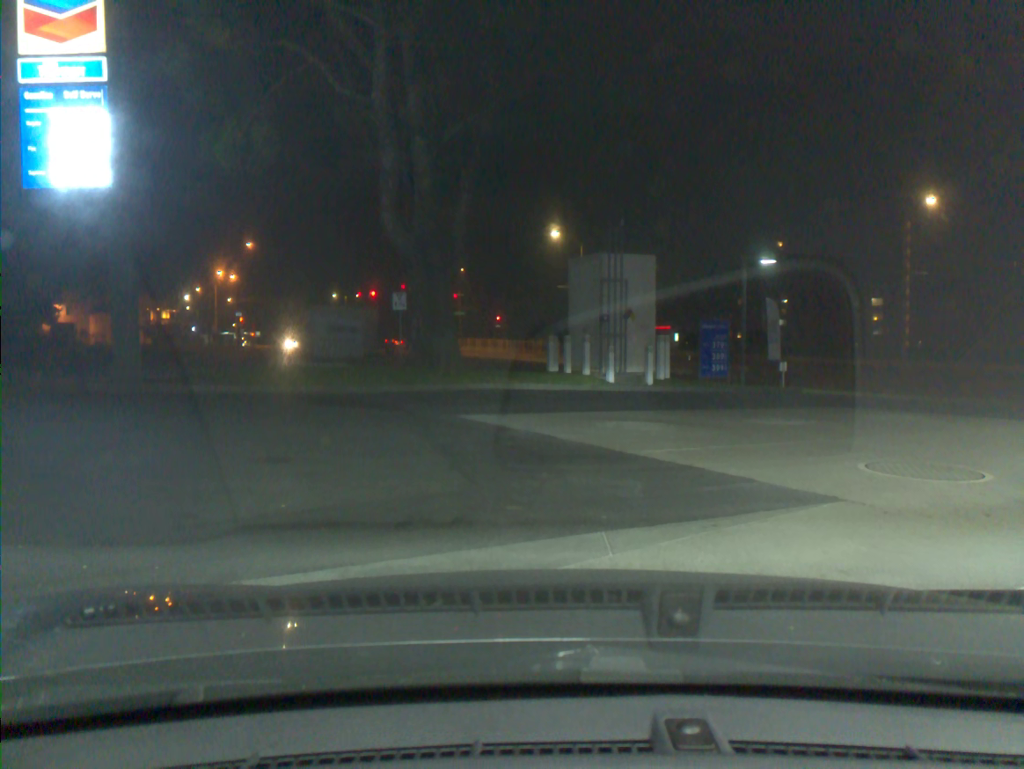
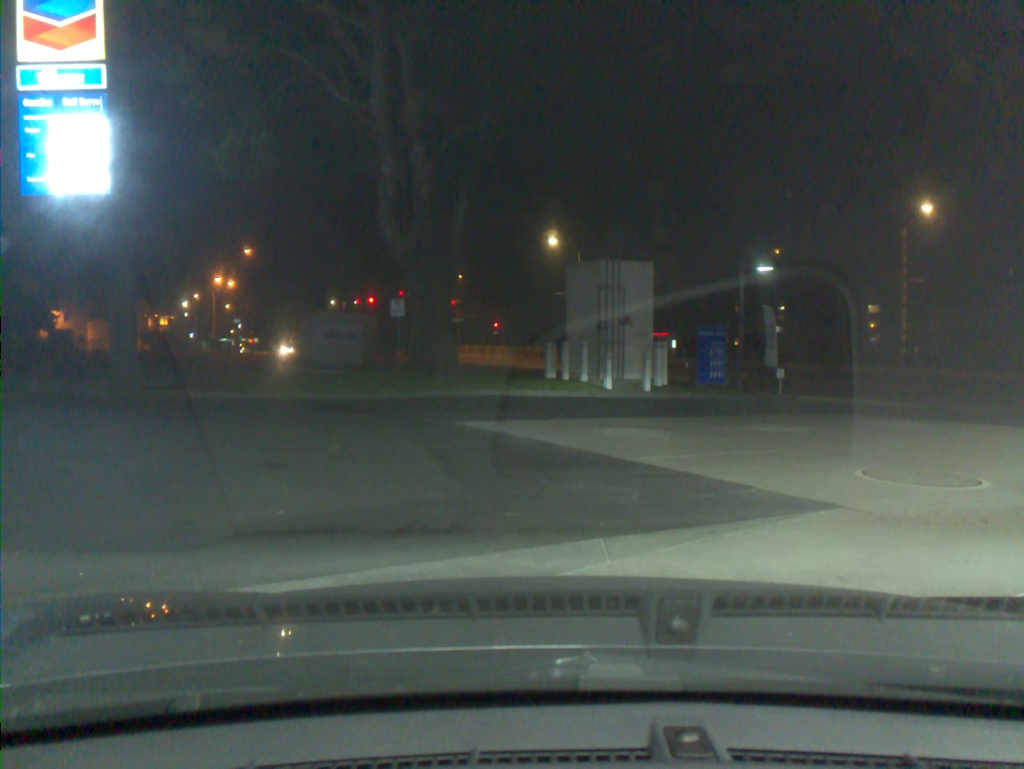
(-0.1, +0.1) m; +1°
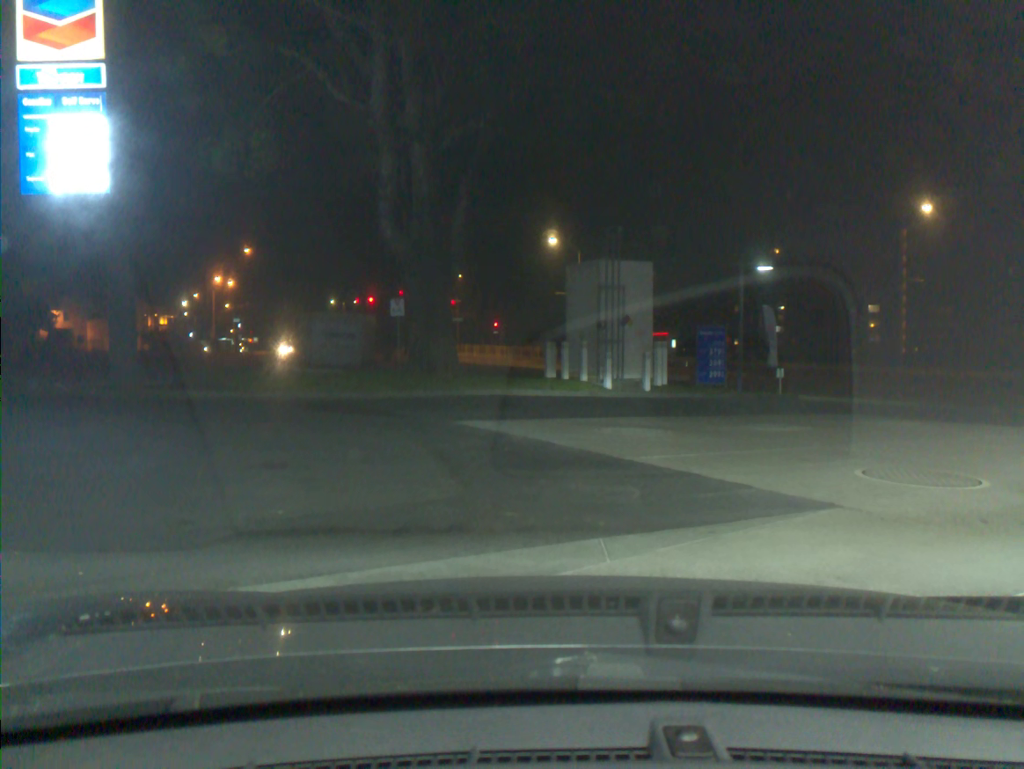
(-0.1, 0.0) m; +1°
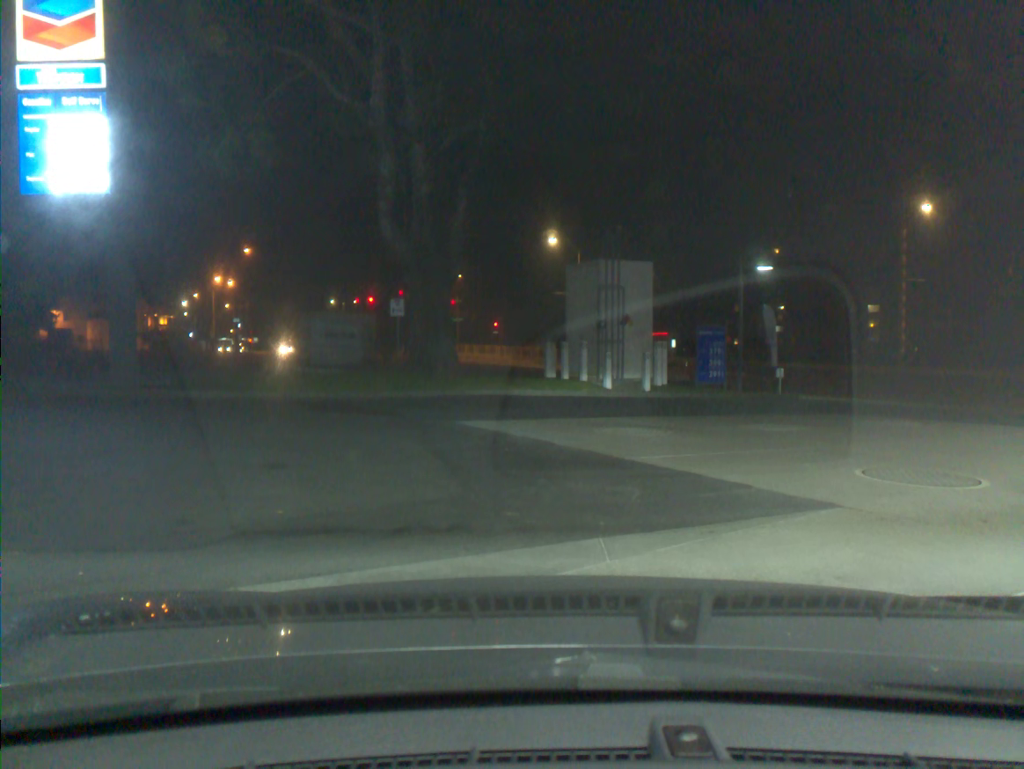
(-0.1, +0.1) m; +1°
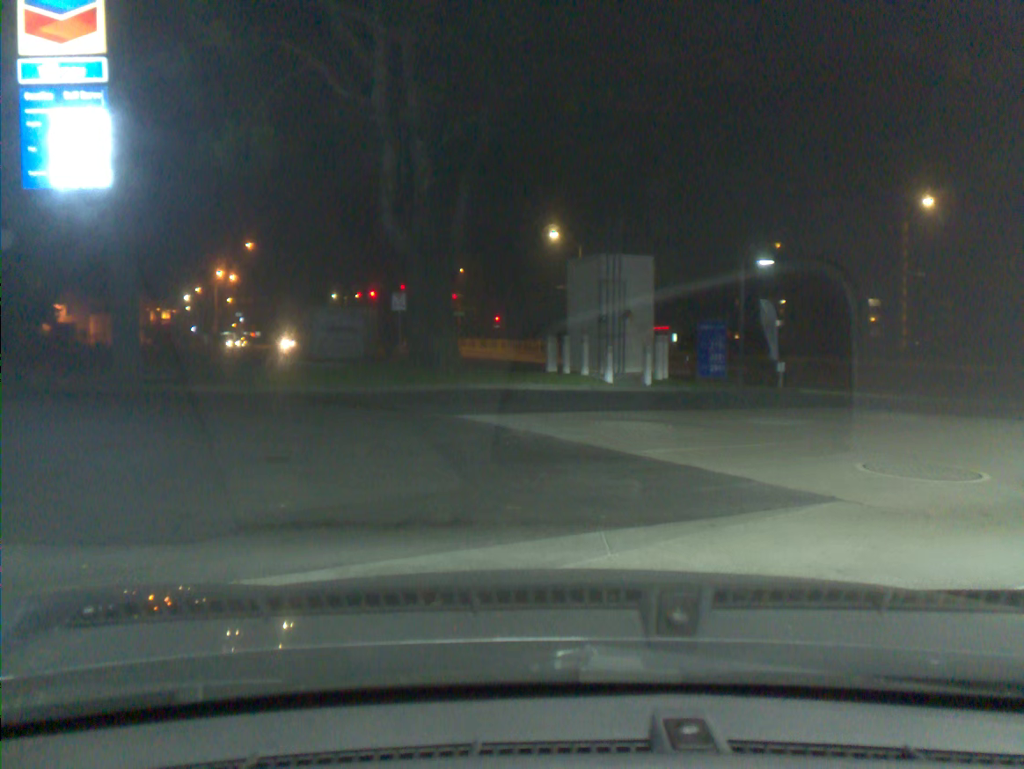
(0.0, 0.0) m; 0°
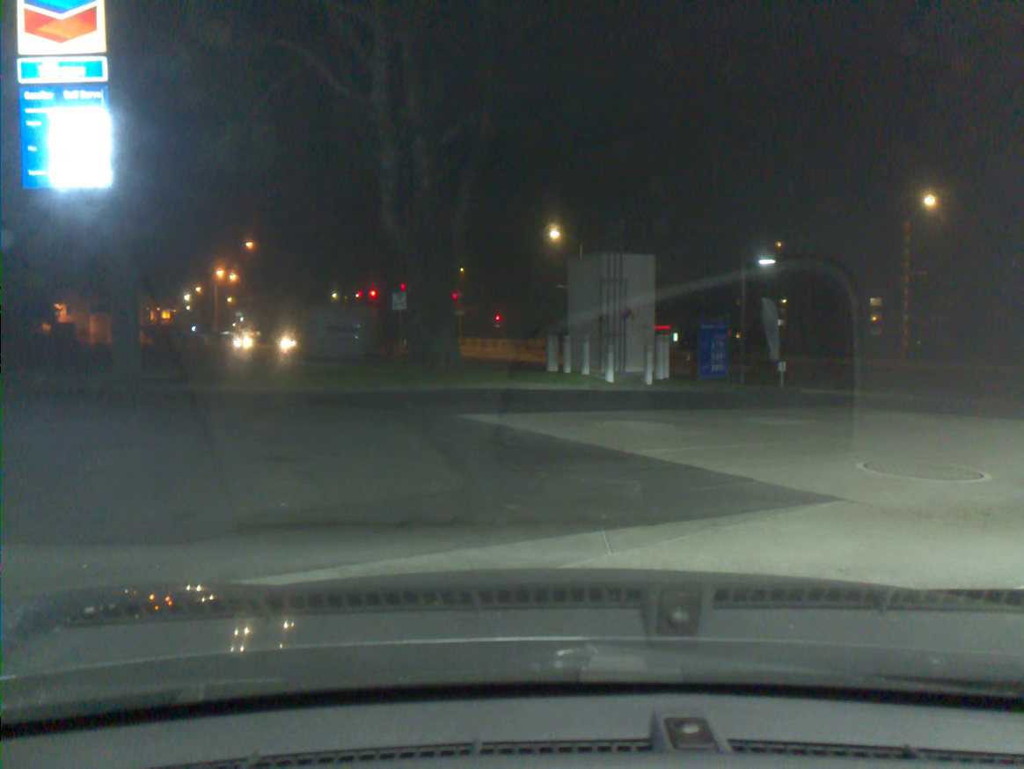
(-0.1, 0.0) m; +1°
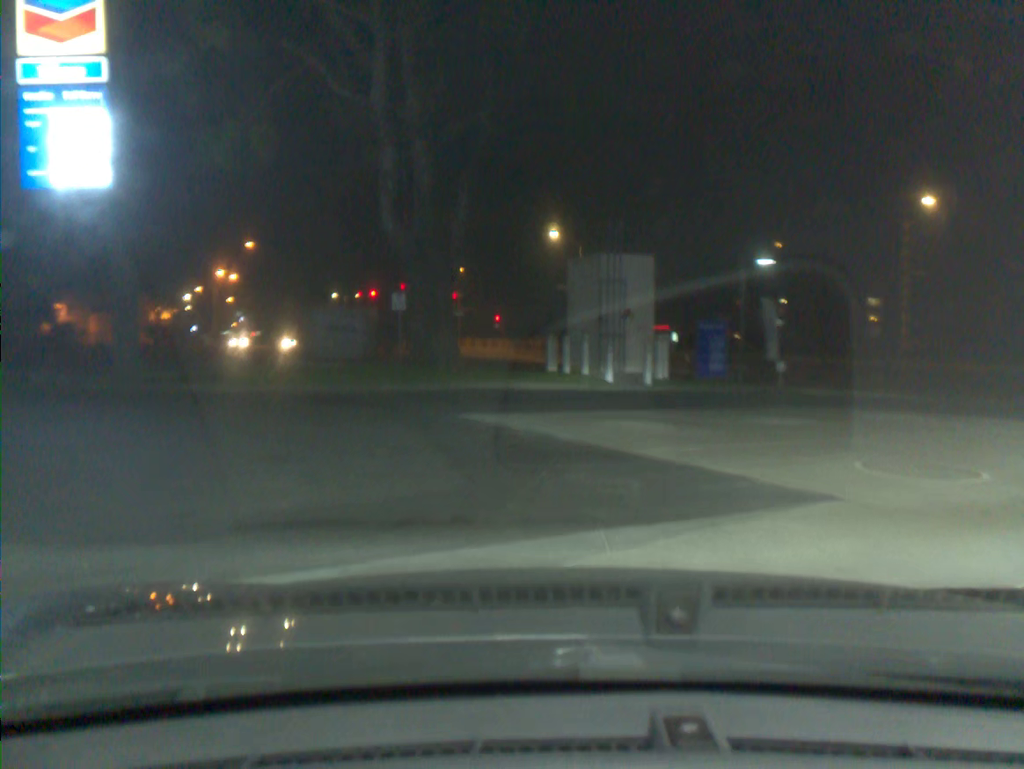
(0.0, 0.0) m; 0°
